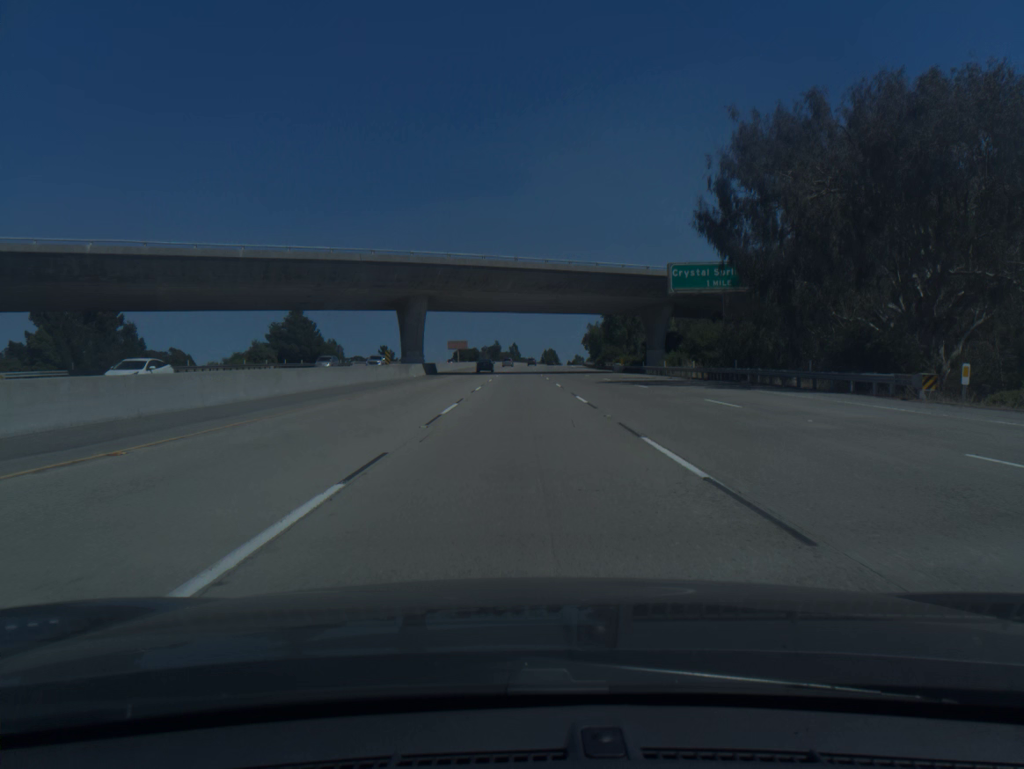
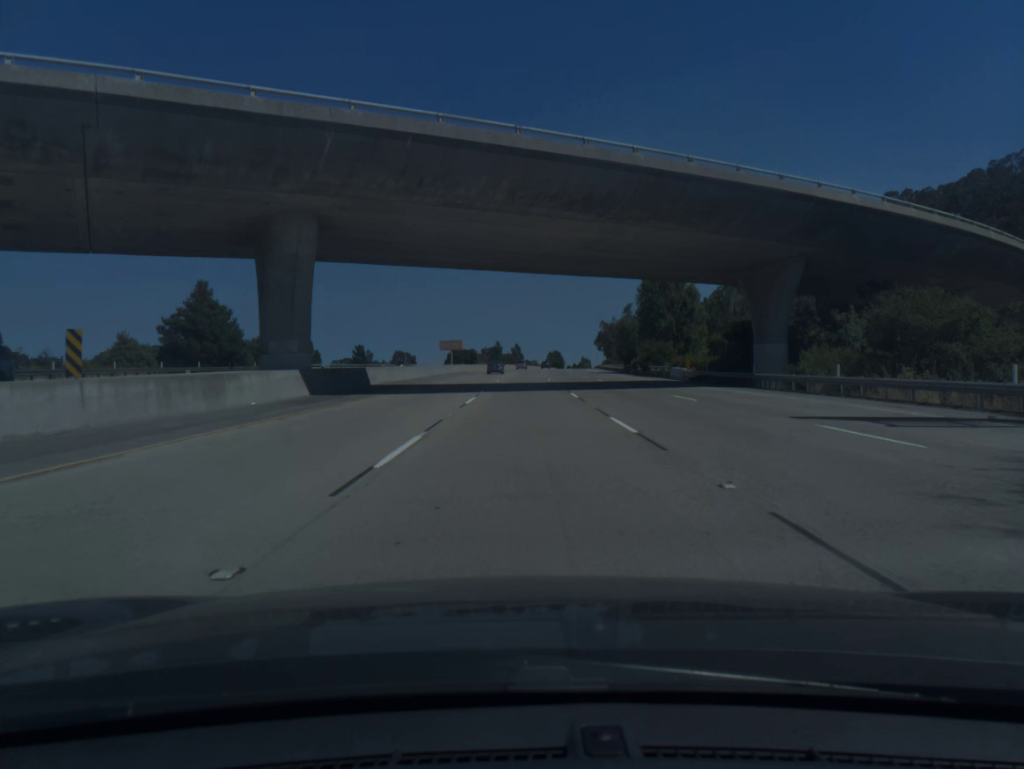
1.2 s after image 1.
(-0.1, +37.1) m; 0°
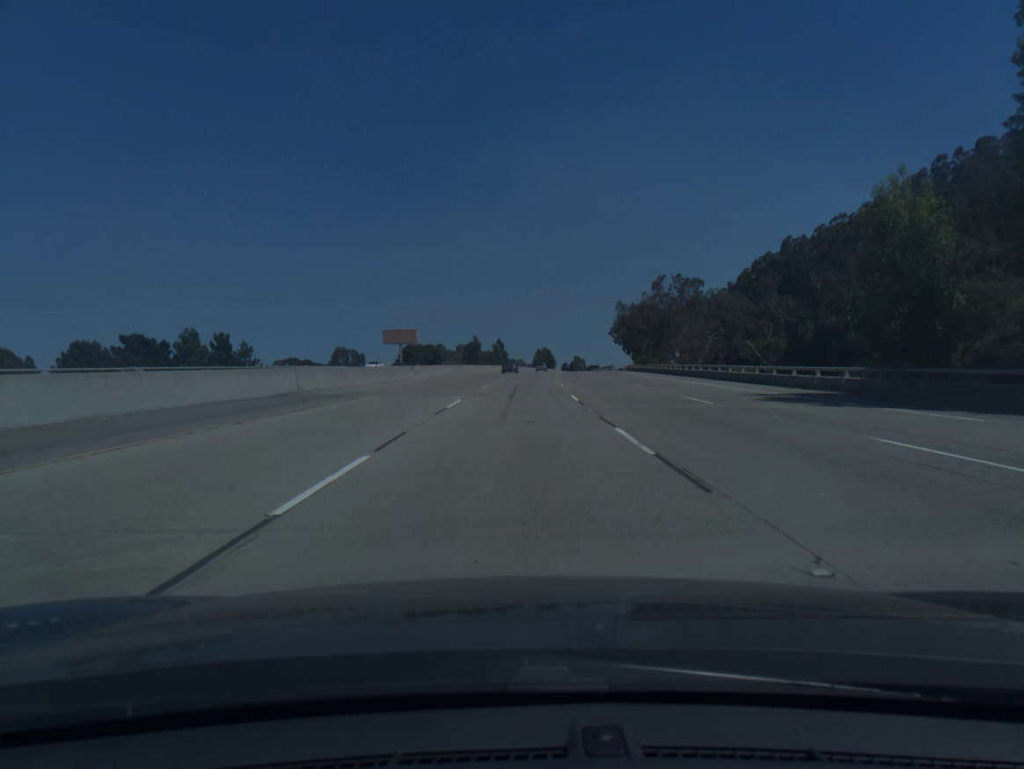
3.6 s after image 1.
(+0.6, +74.5) m; +1°
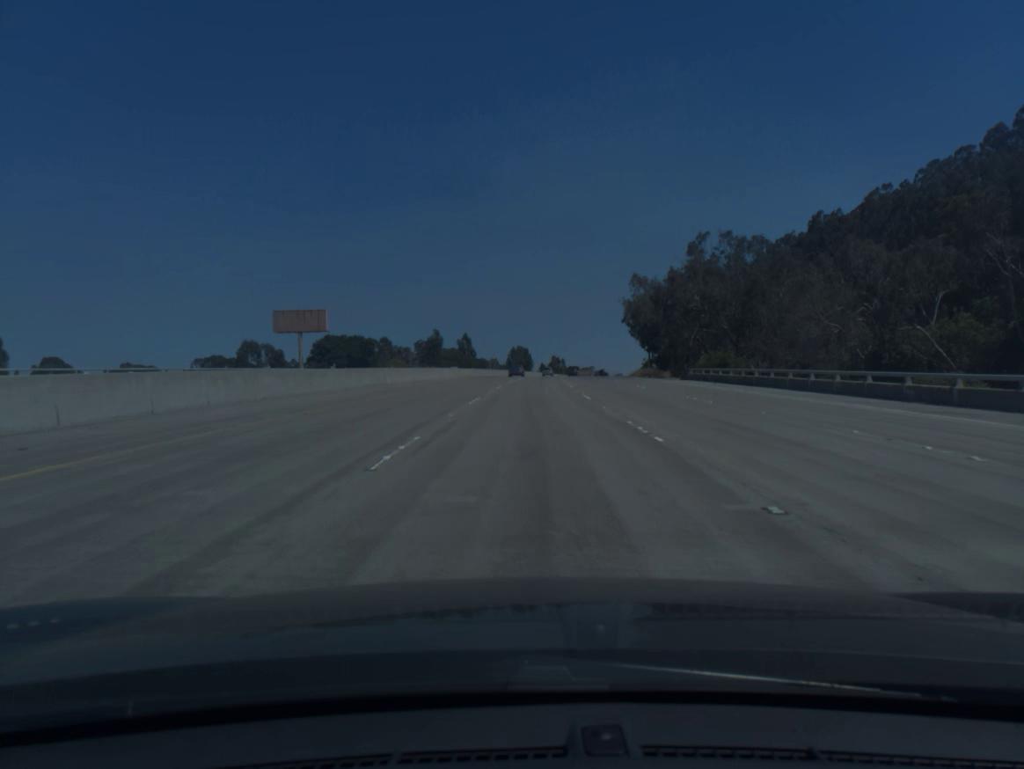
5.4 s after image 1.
(+0.6, +56.2) m; +2°
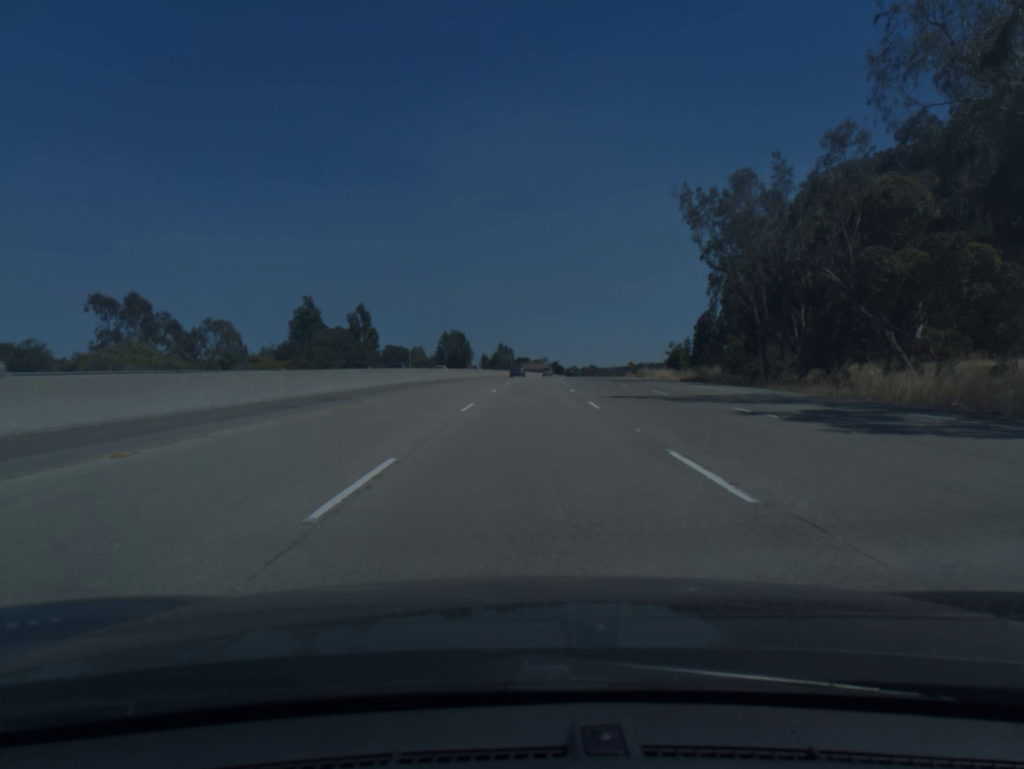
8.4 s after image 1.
(+3.3, +94.1) m; +4°
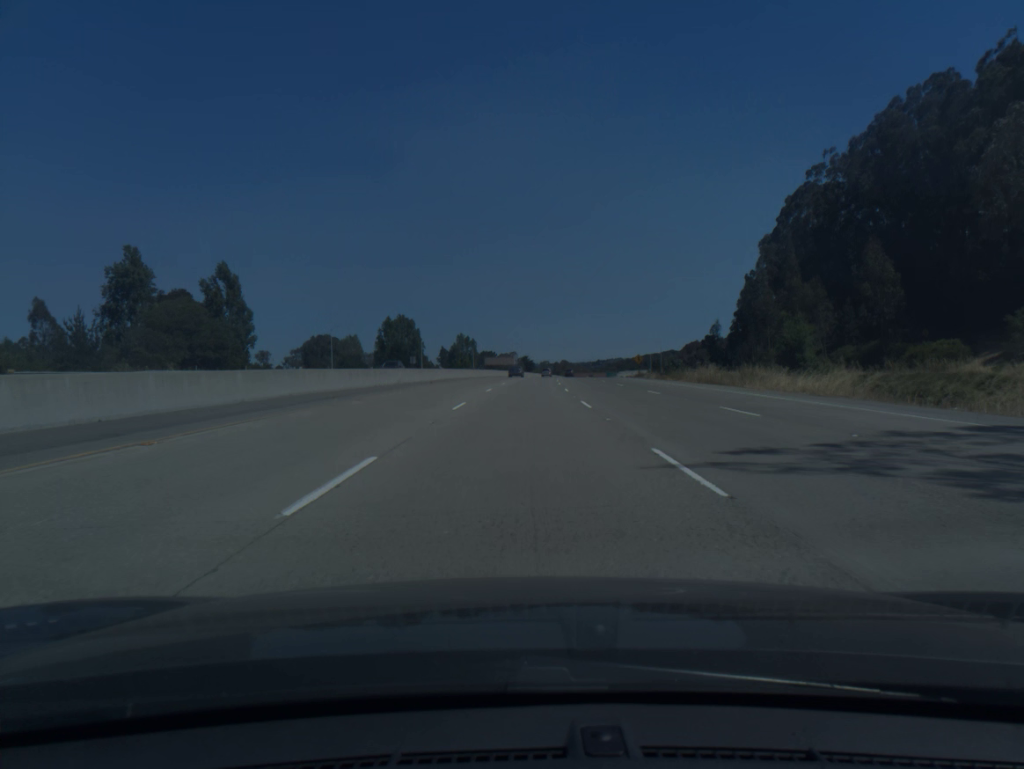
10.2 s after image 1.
(+1.4, +56.8) m; +2°
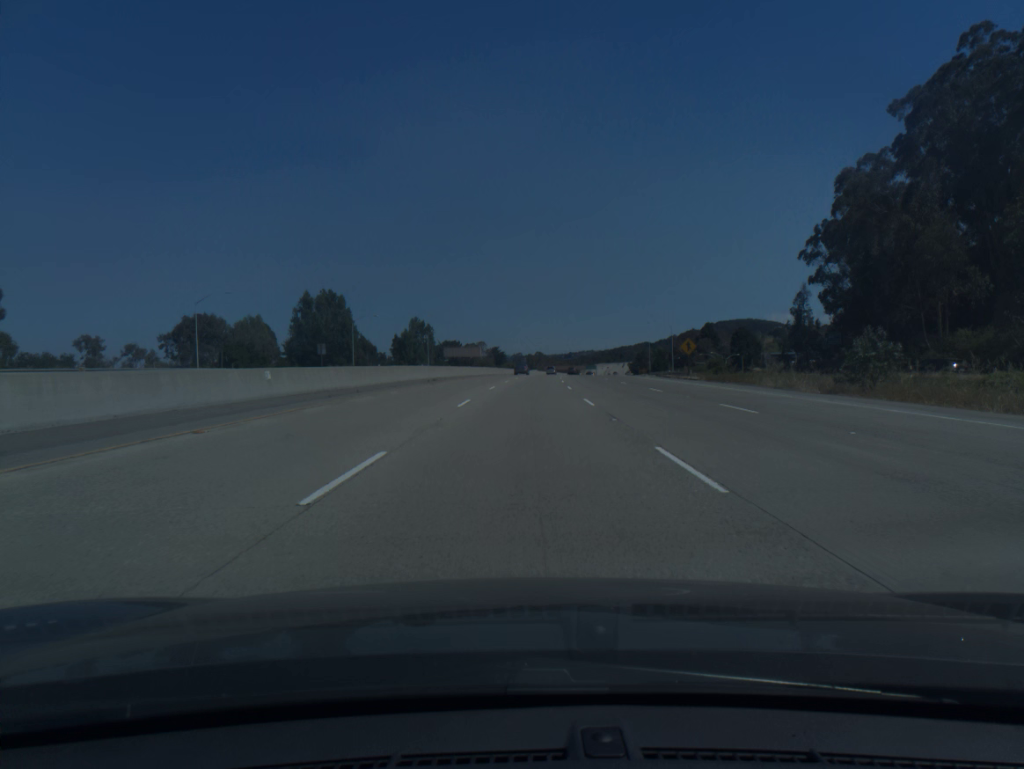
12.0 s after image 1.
(+1.0, +56.8) m; +2°
